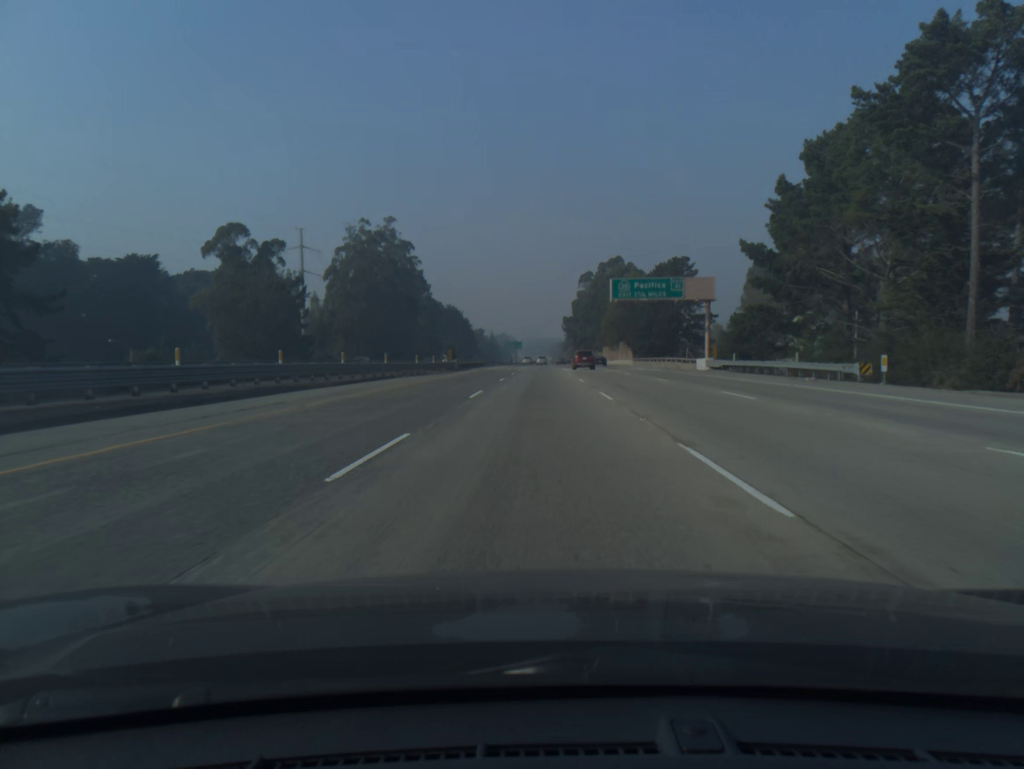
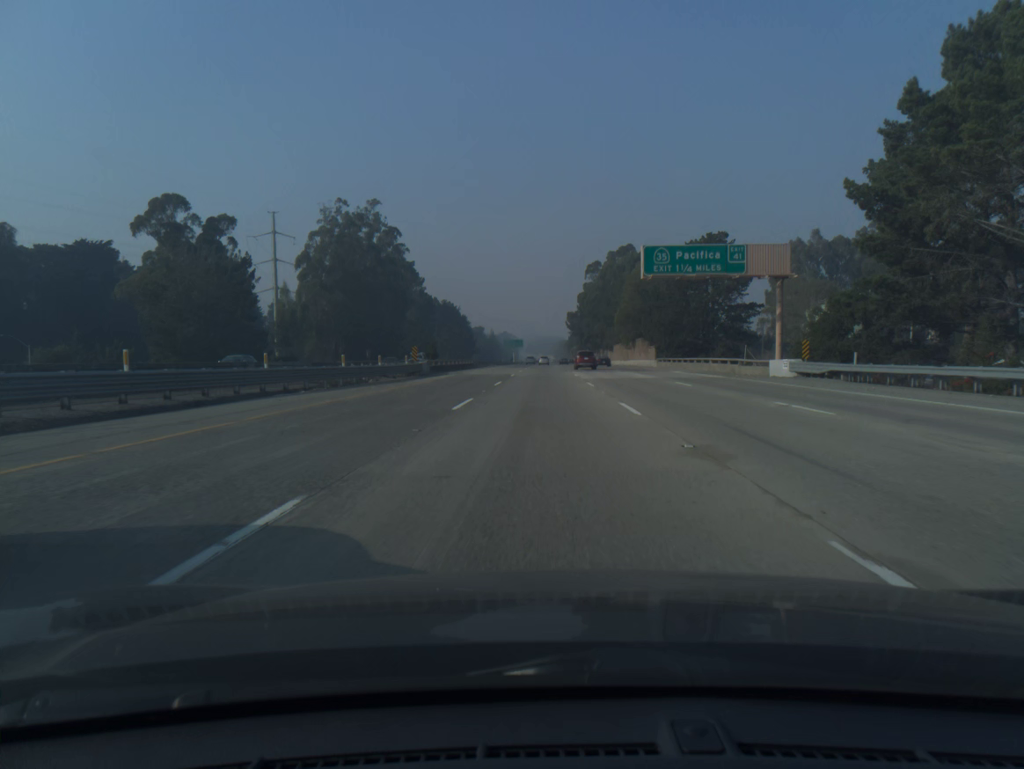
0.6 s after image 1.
(0.0, +19.6) m; 0°
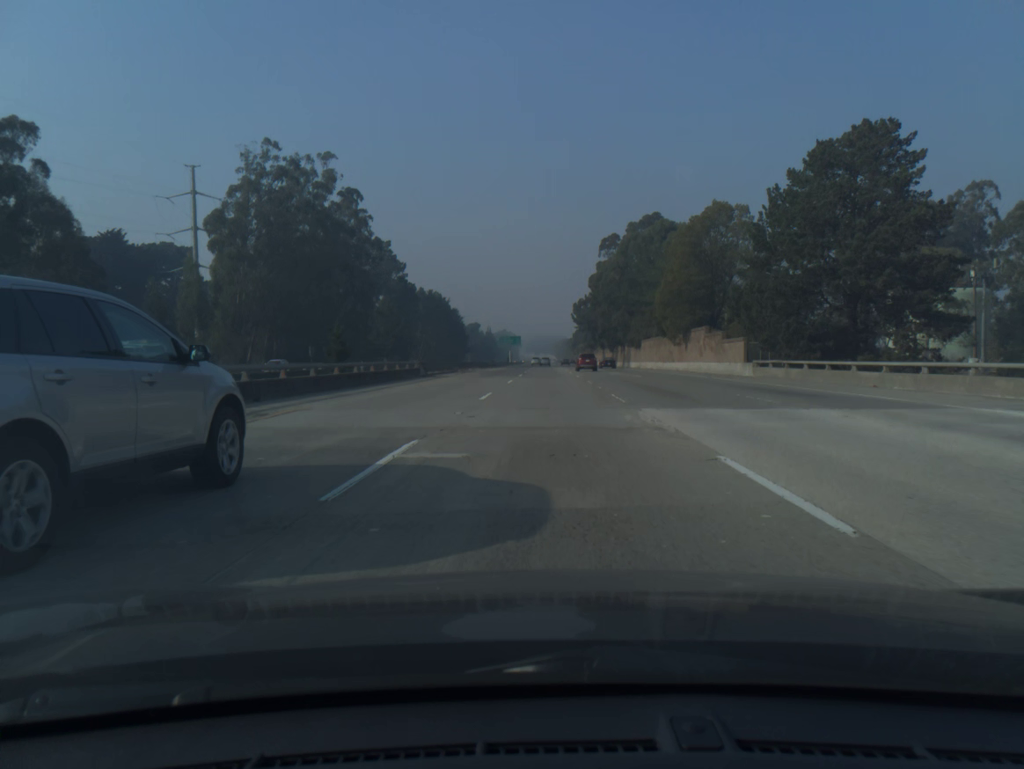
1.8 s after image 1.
(-0.1, +39.4) m; 0°
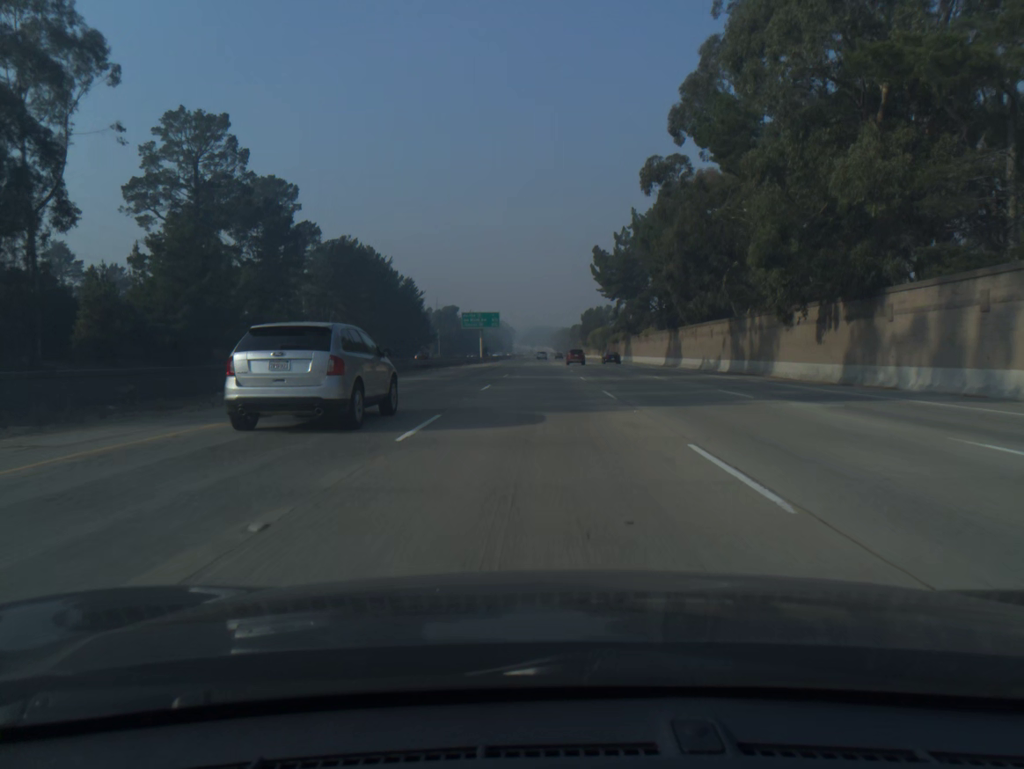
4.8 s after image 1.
(+0.6, +98.7) m; 0°
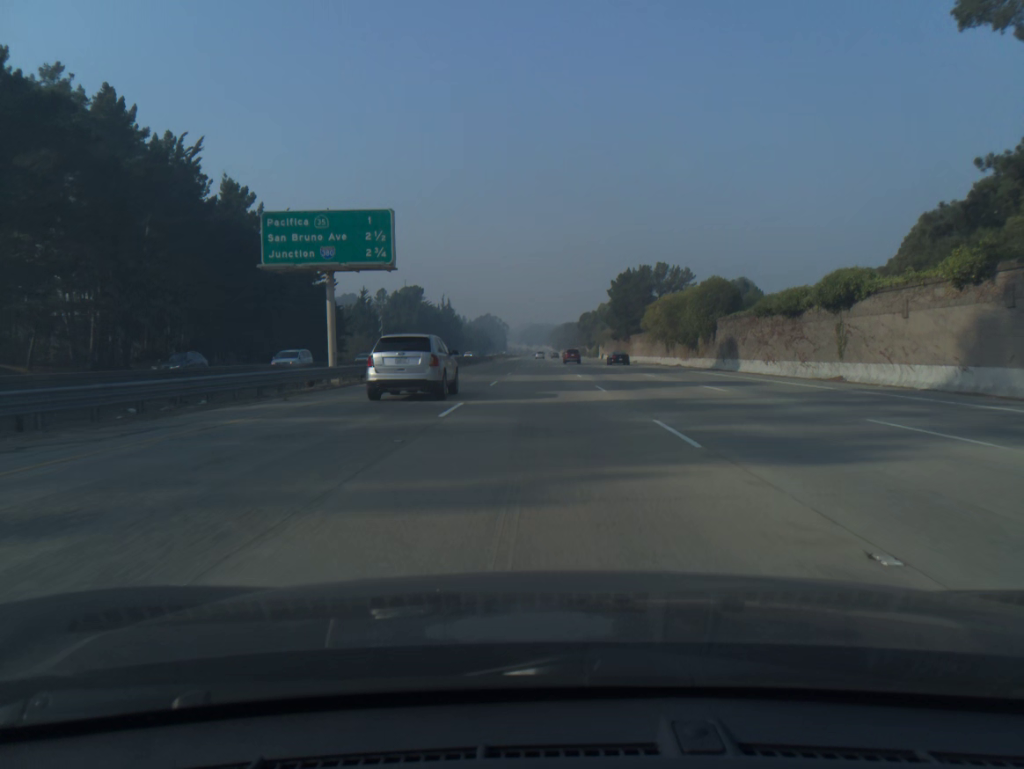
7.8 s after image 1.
(-0.1, +98.7) m; 0°
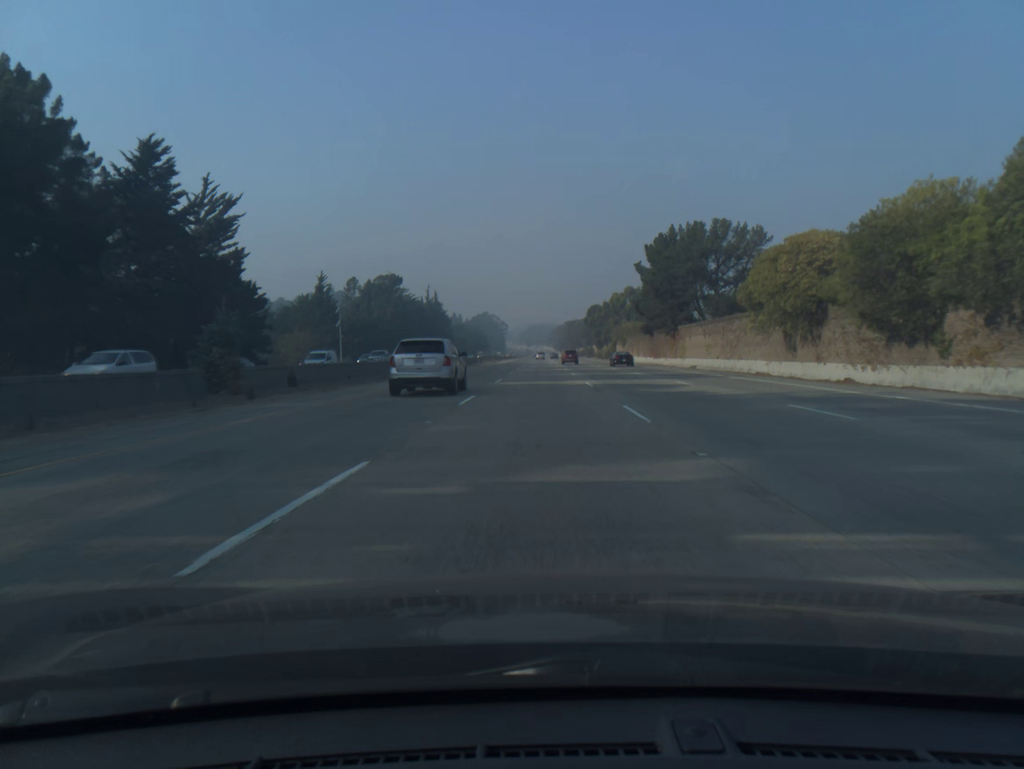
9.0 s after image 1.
(0.0, +39.4) m; 0°
